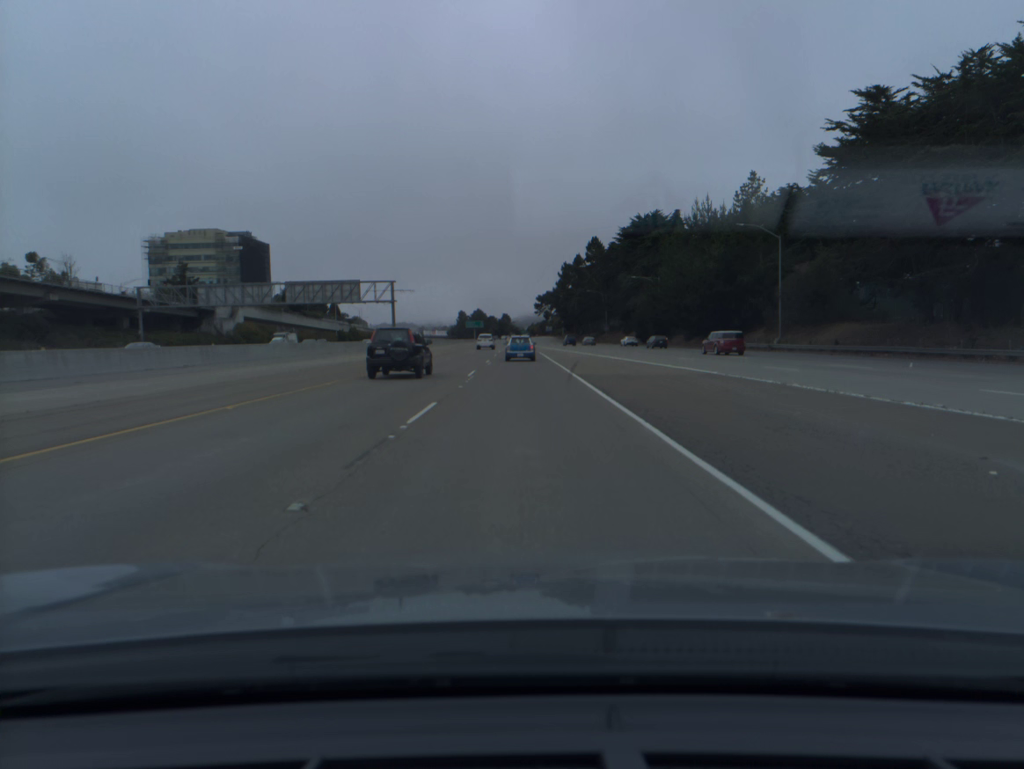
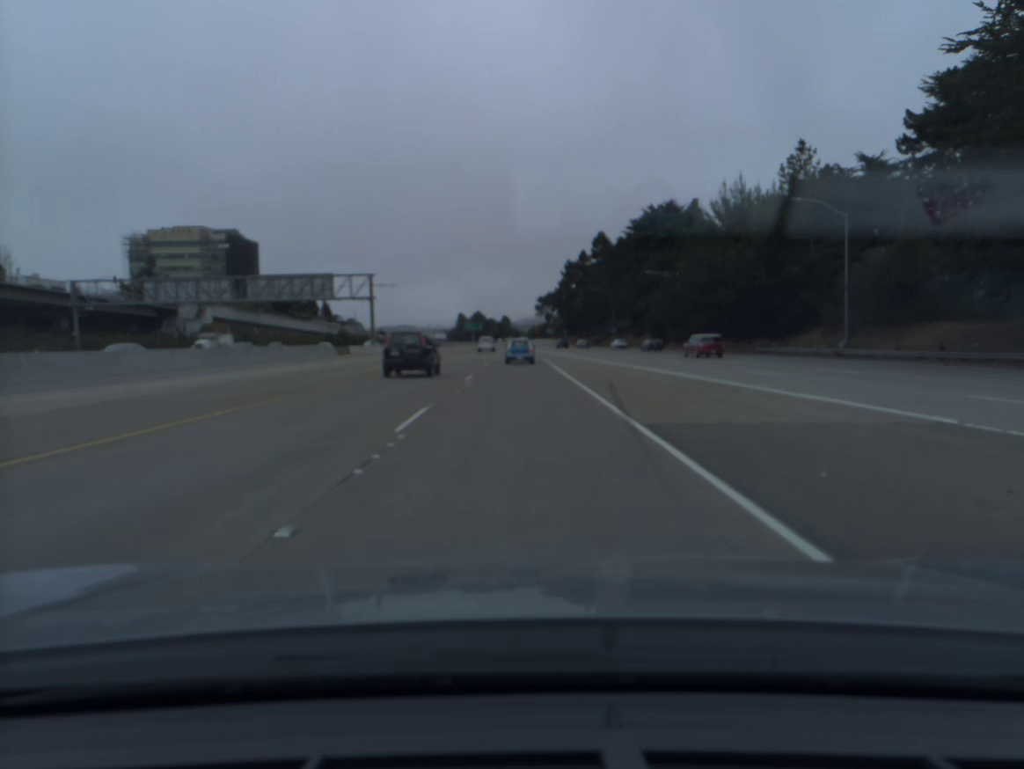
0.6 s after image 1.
(0.0, +15.6) m; 0°
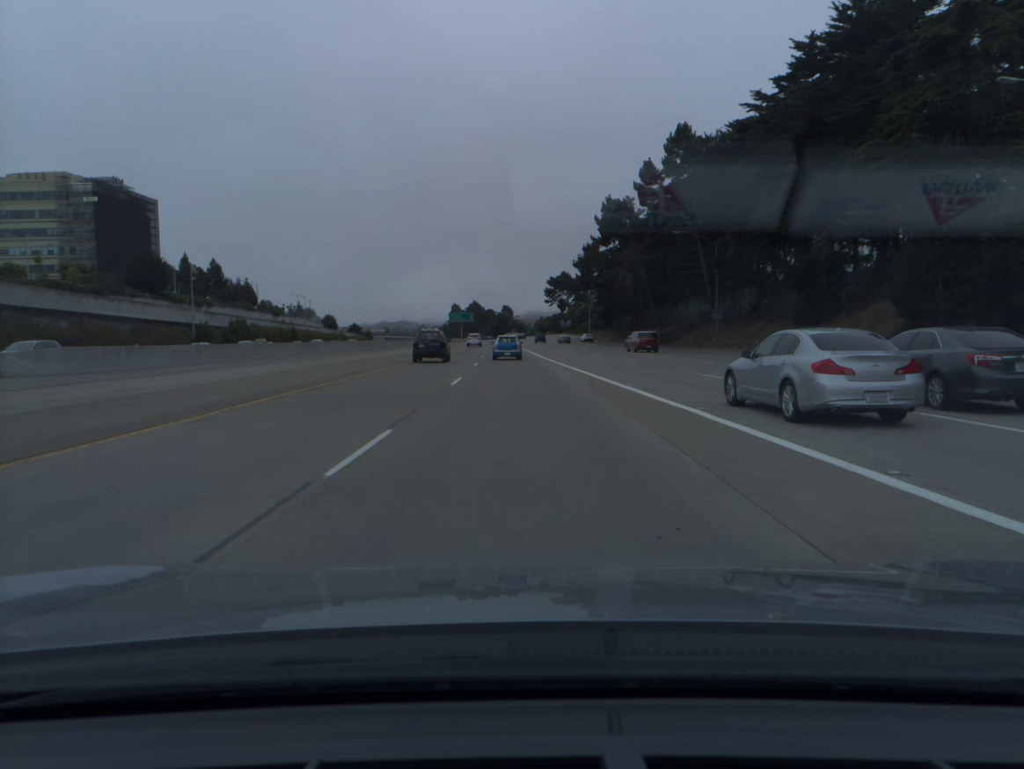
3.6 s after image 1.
(-0.3, +77.7) m; 0°
